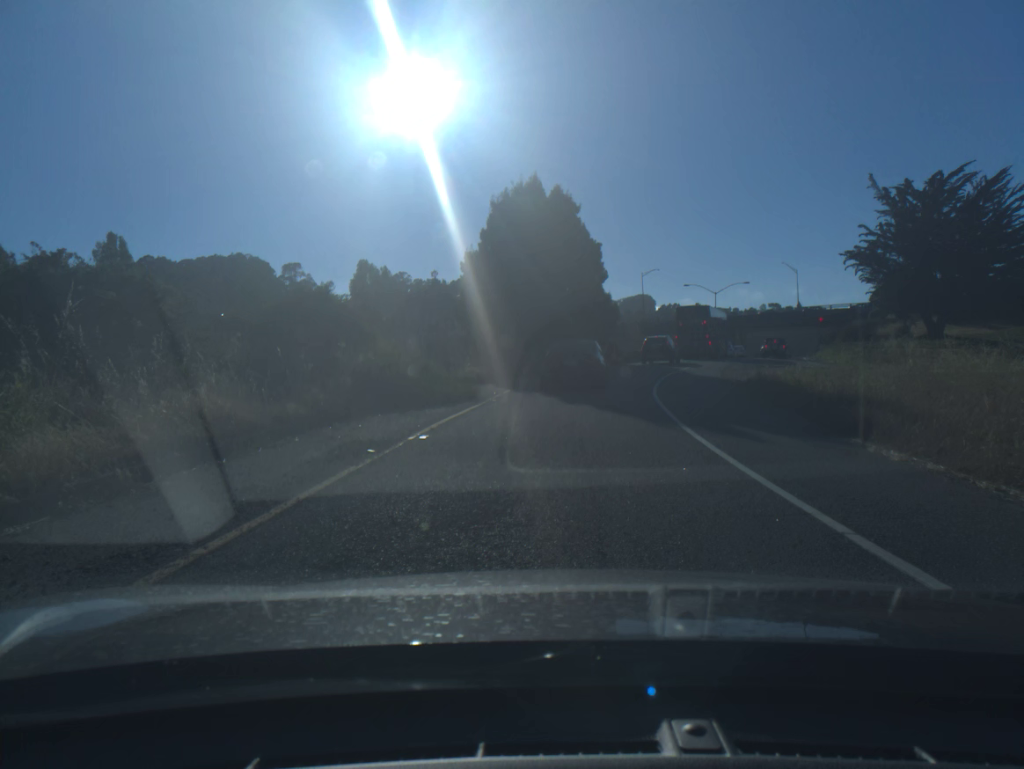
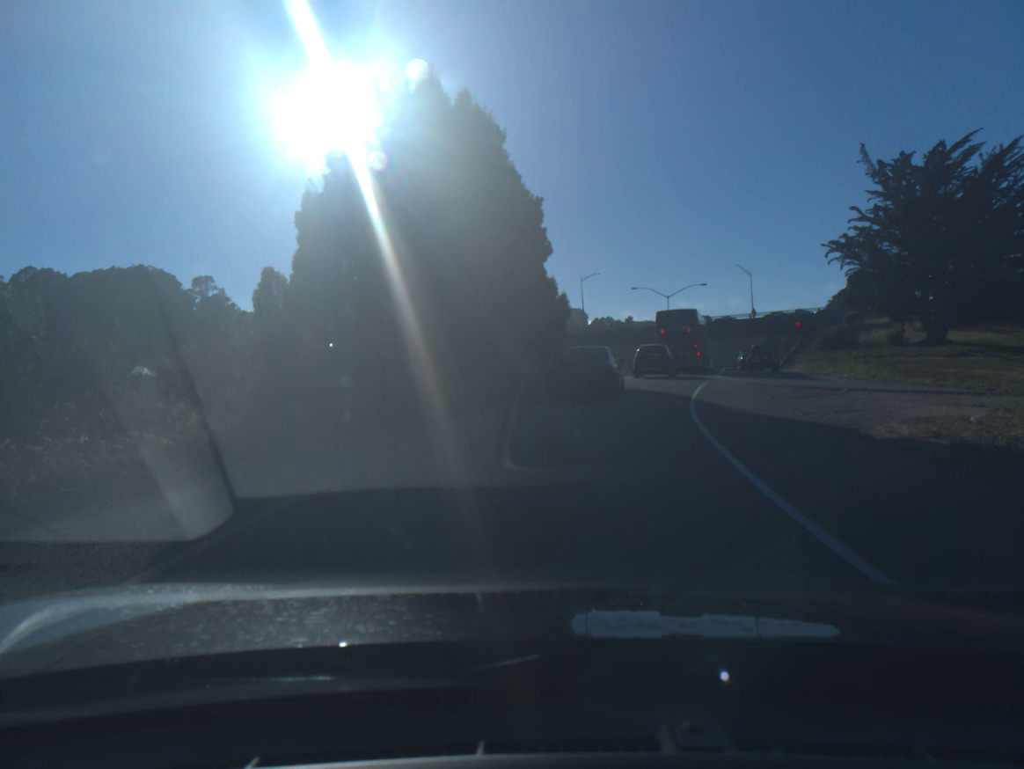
(+0.6, +17.3) m; +5°
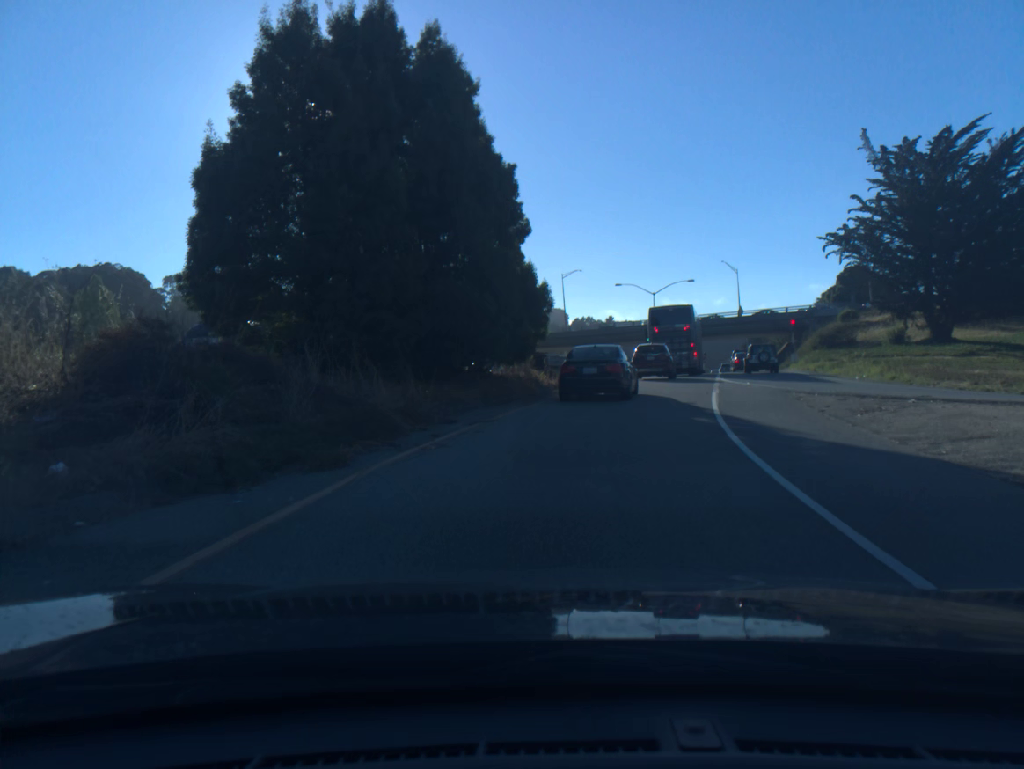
(+0.1, +5.1) m; +1°
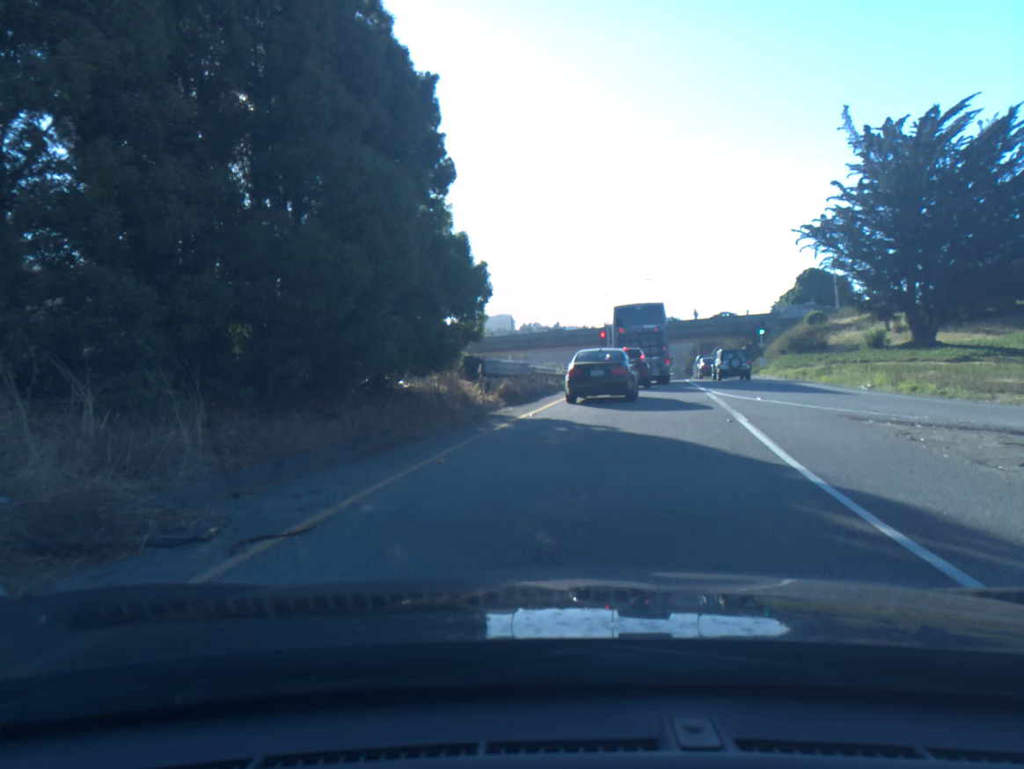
(+0.3, +8.4) m; +4°
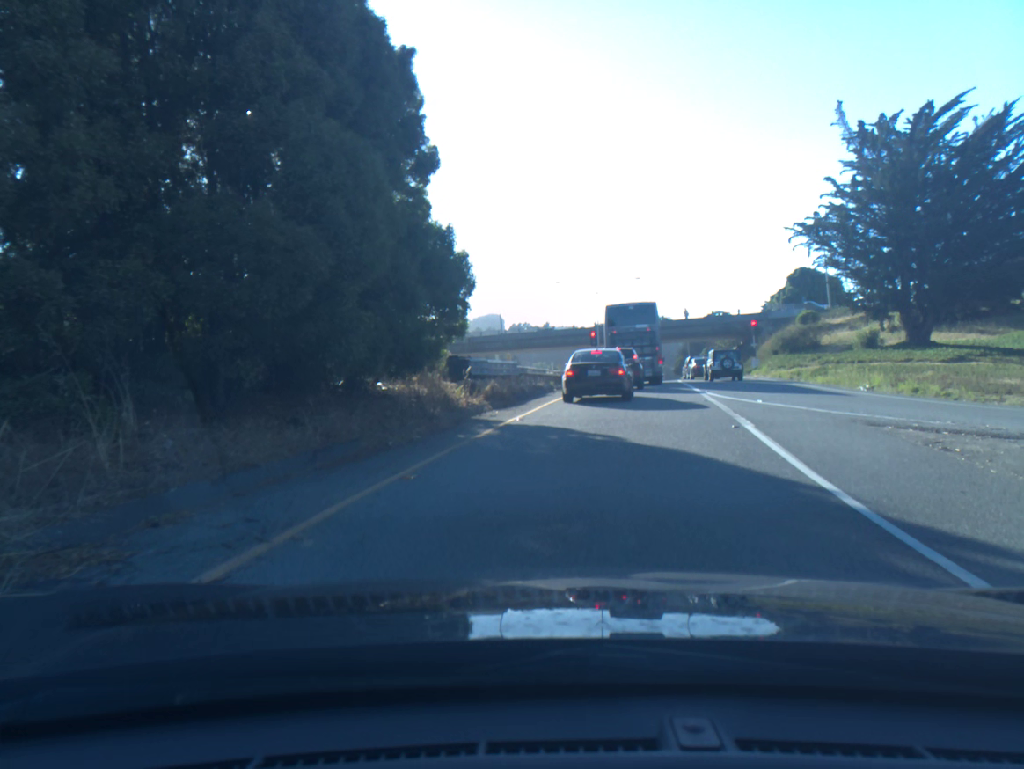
(0.0, +1.2) m; +1°
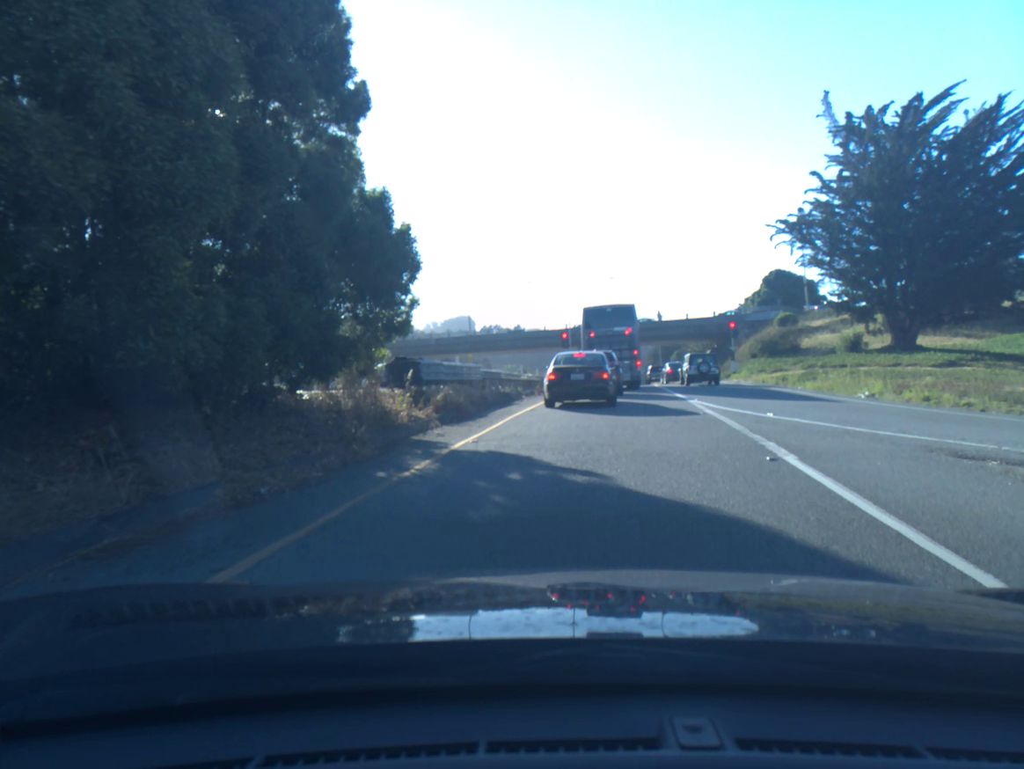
(+0.1, +3.7) m; +2°
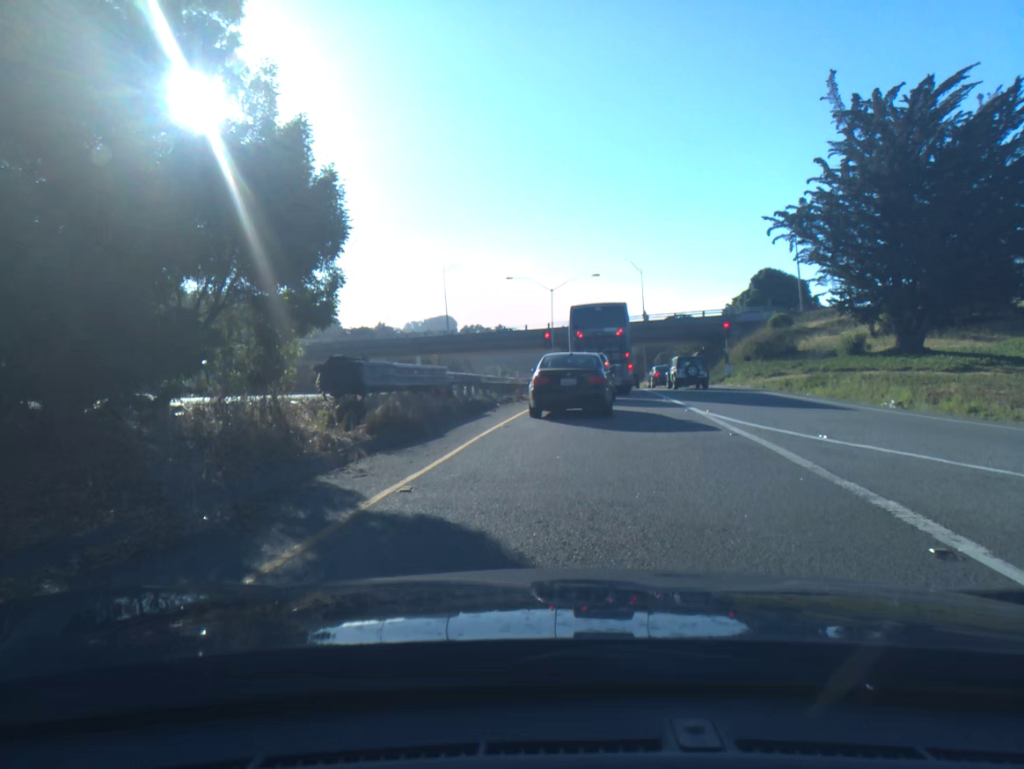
(+0.1, +4.2) m; +2°
